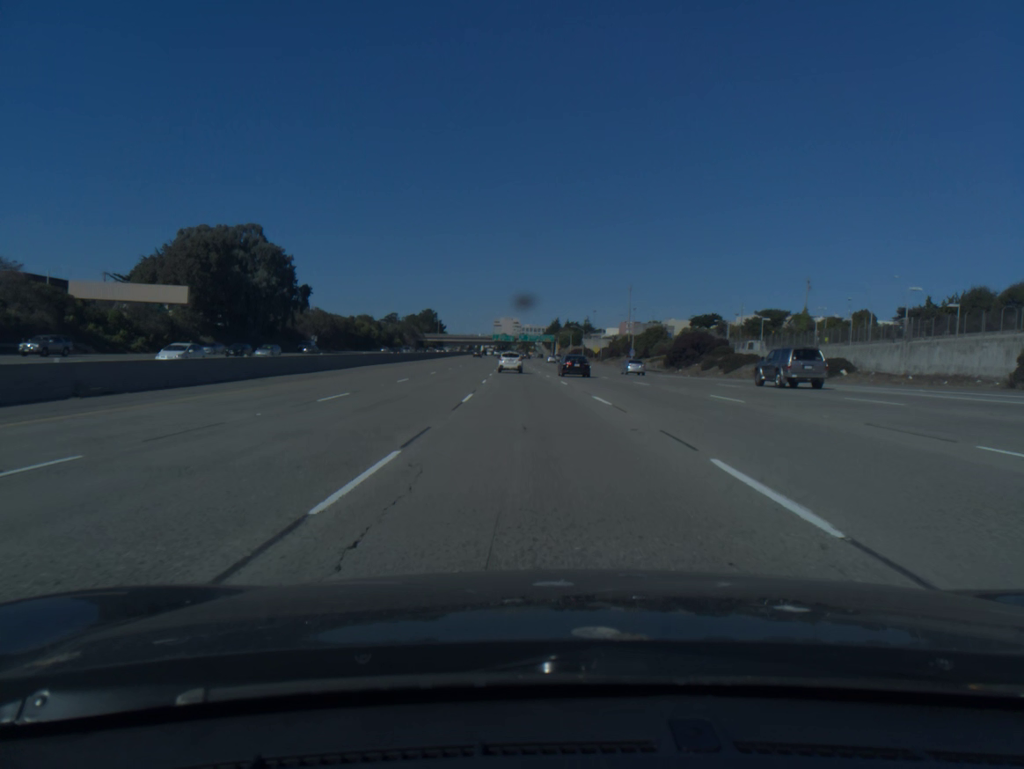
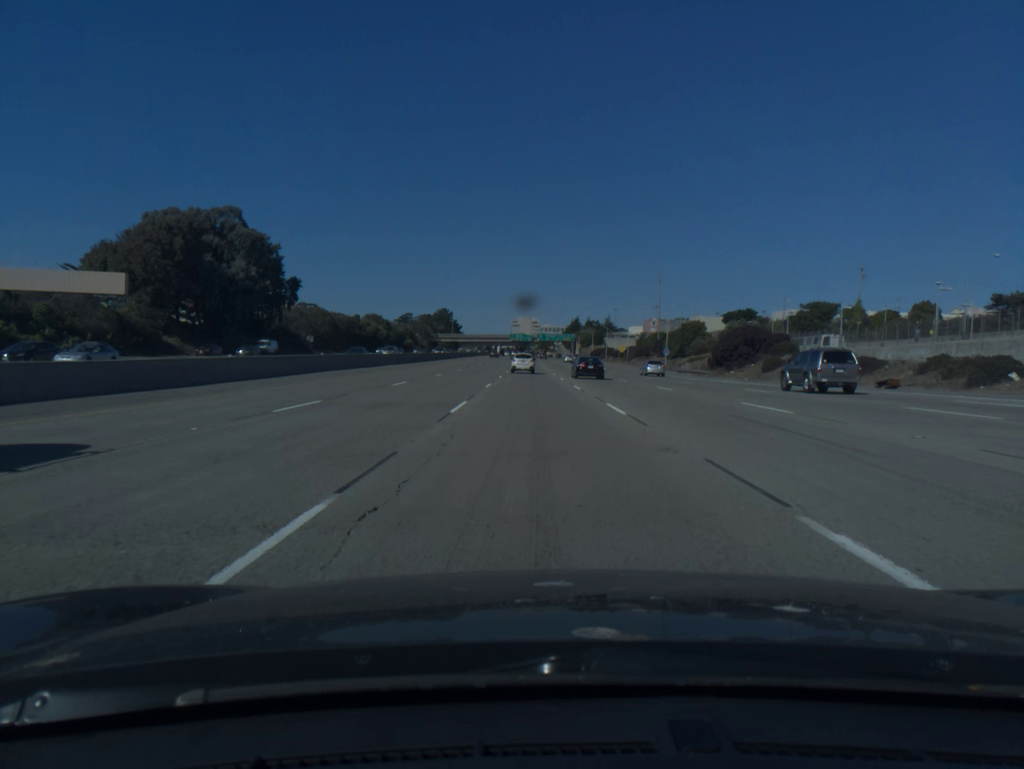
(-0.2, +17.7) m; -1°
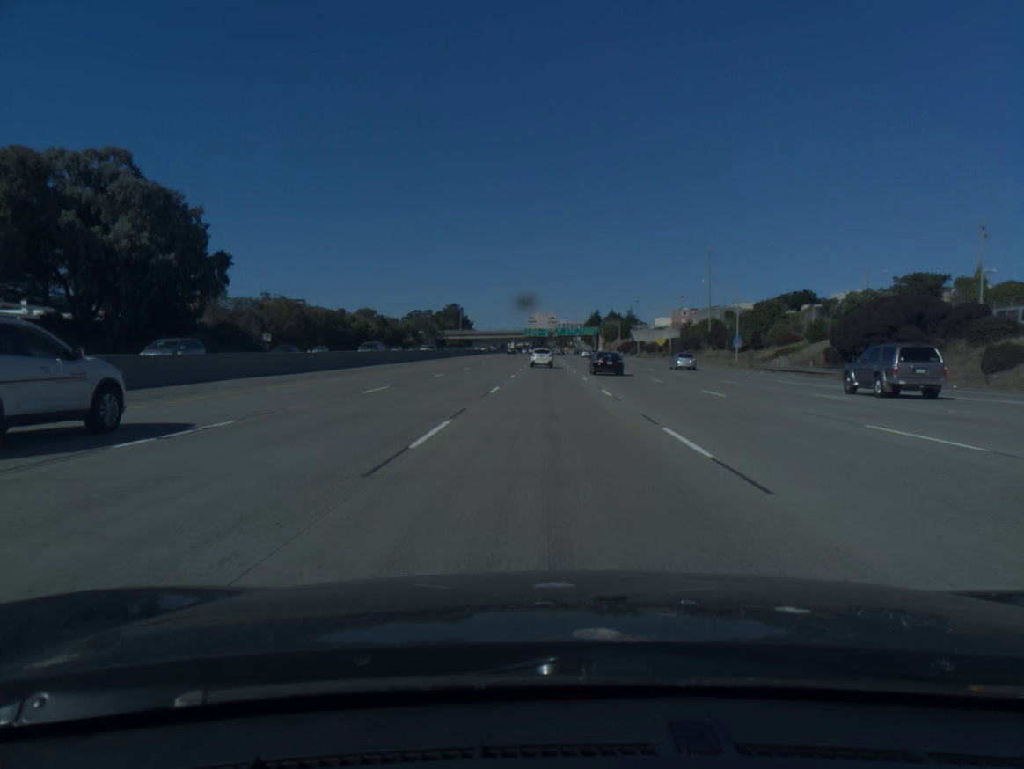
(-0.5, +35.5) m; -1°
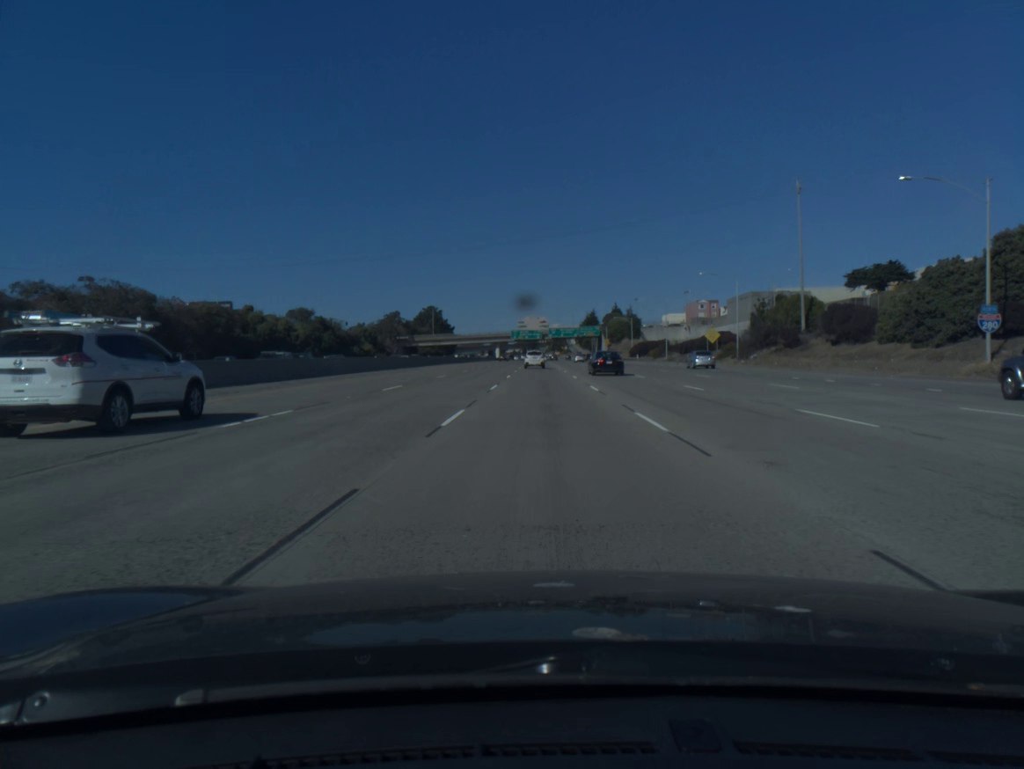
(+0.2, +53.6) m; +1°
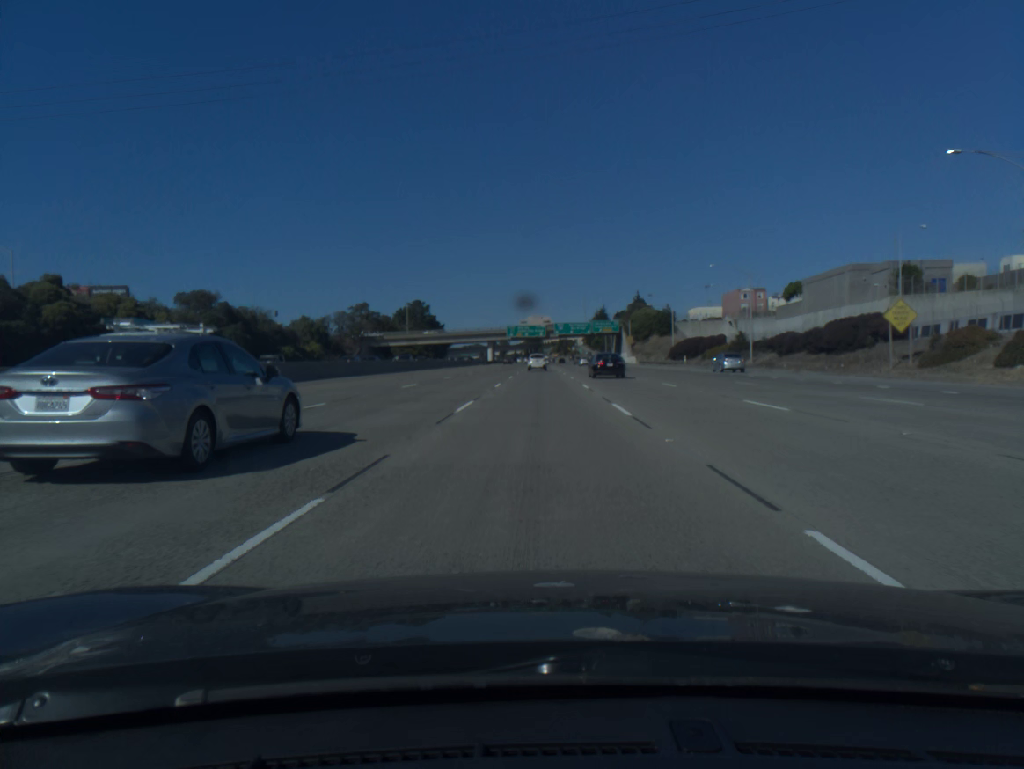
(-0.1, +53.5) m; 0°
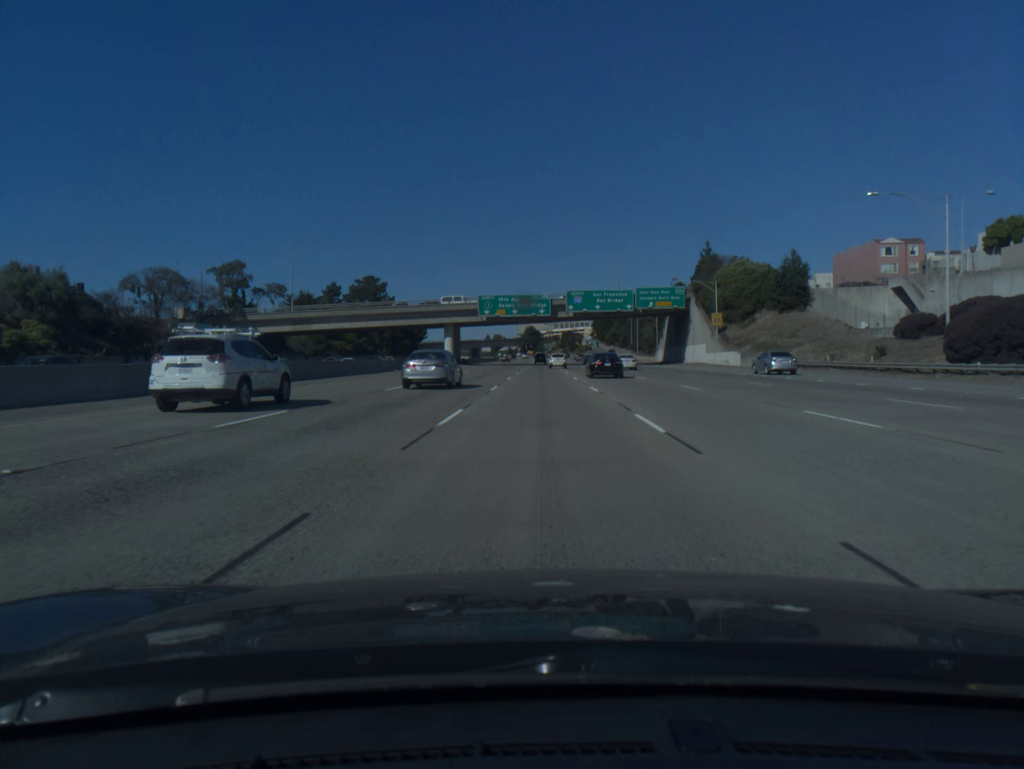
(-0.2, +88.7) m; 0°
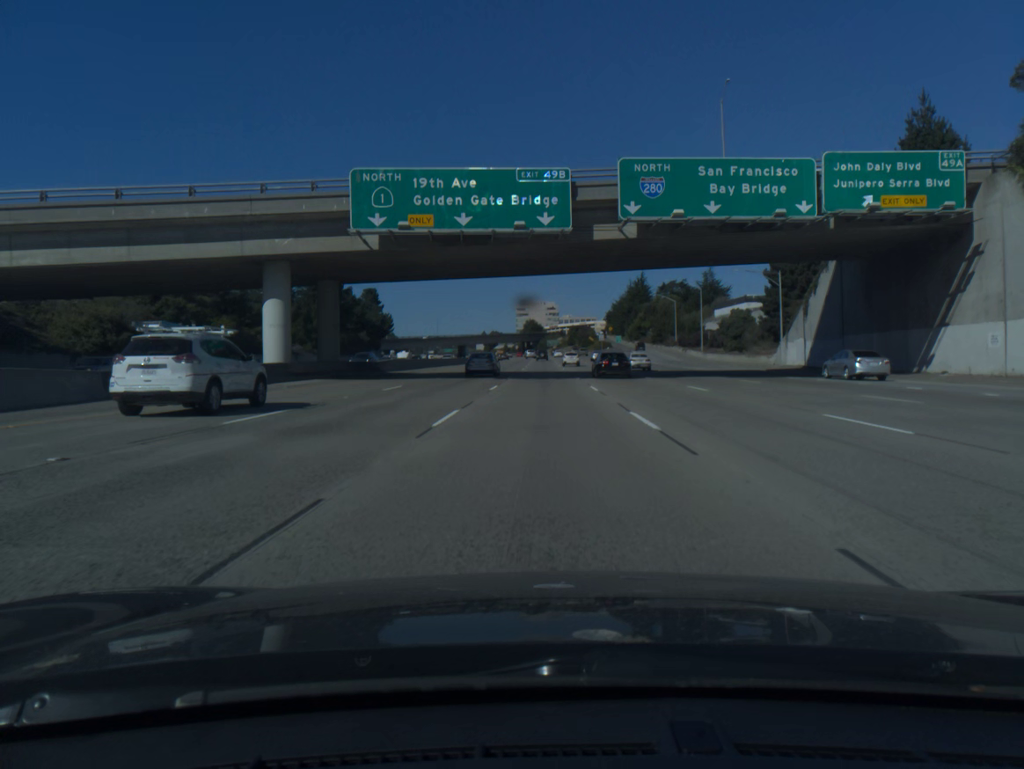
(0.0, +71.1) m; 0°
